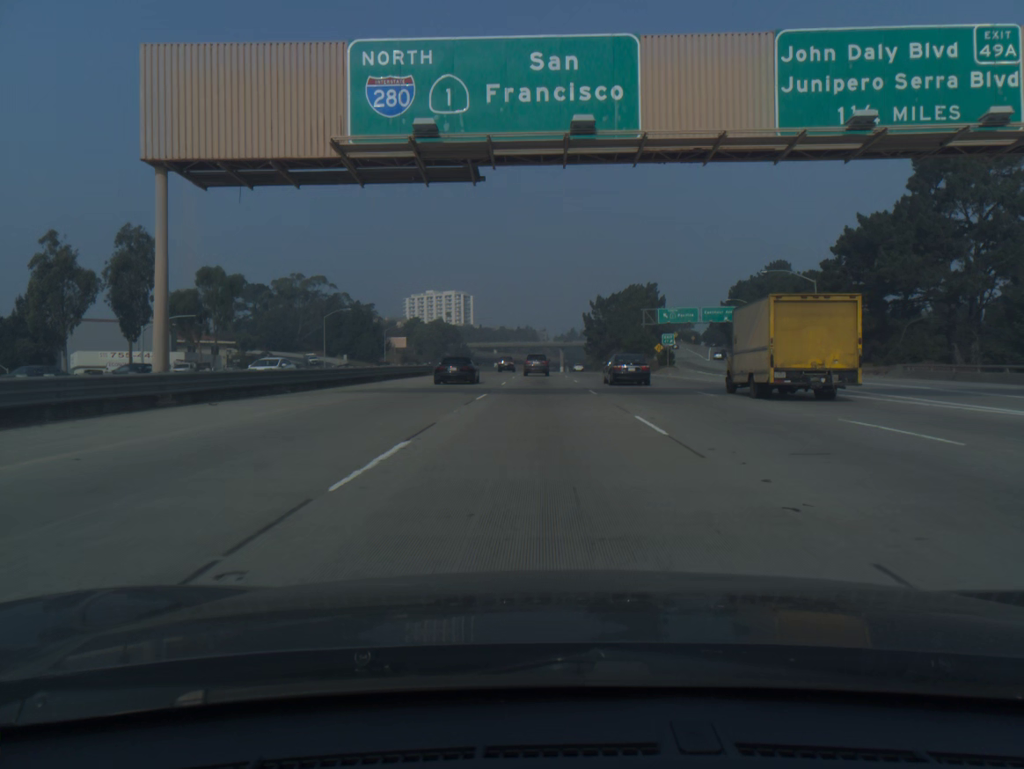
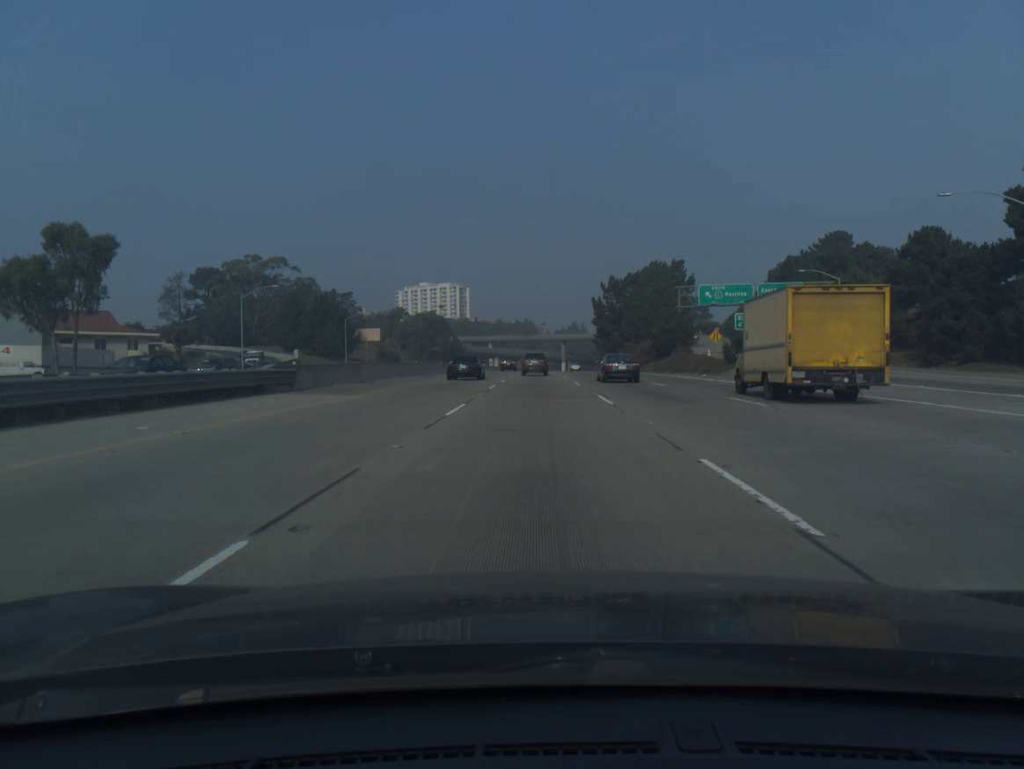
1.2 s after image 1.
(0.0, +35.6) m; 0°
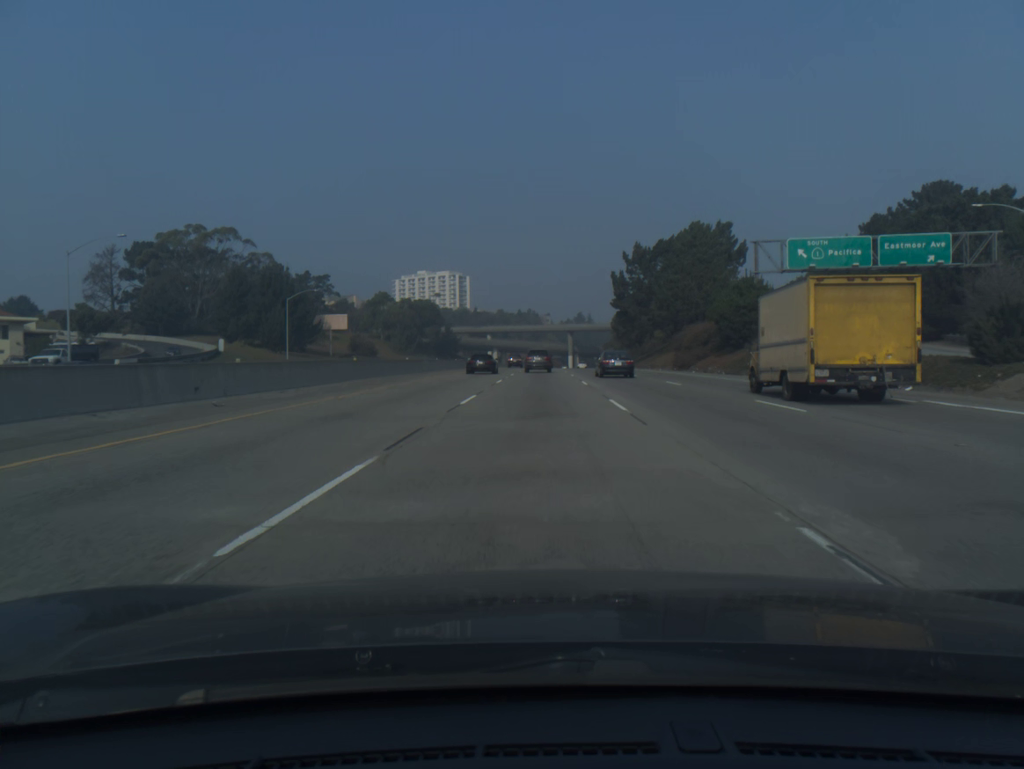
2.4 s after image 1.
(-0.1, +34.8) m; 0°
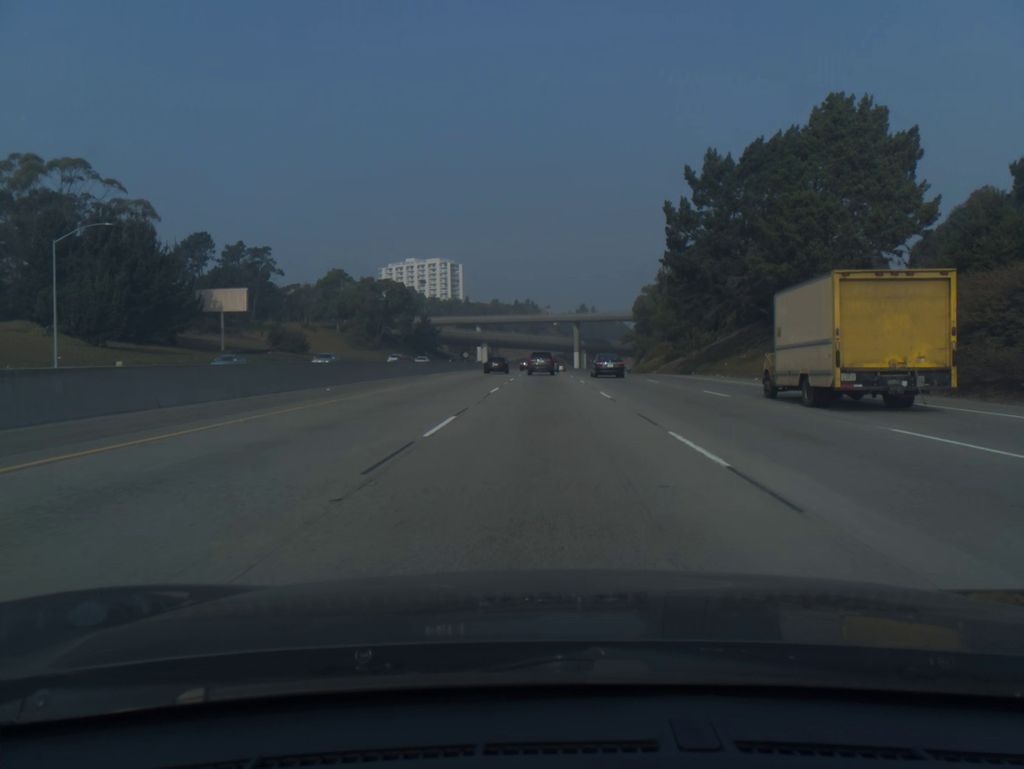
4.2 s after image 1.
(-0.1, +51.1) m; 0°
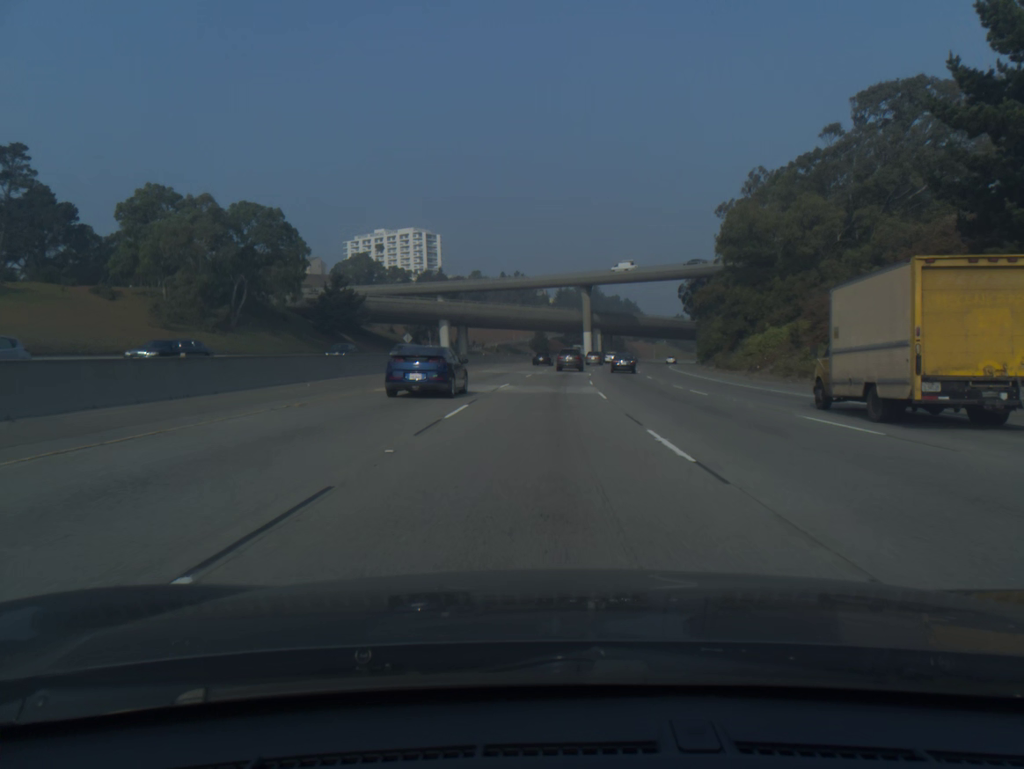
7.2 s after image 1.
(+0.4, +84.0) m; 0°
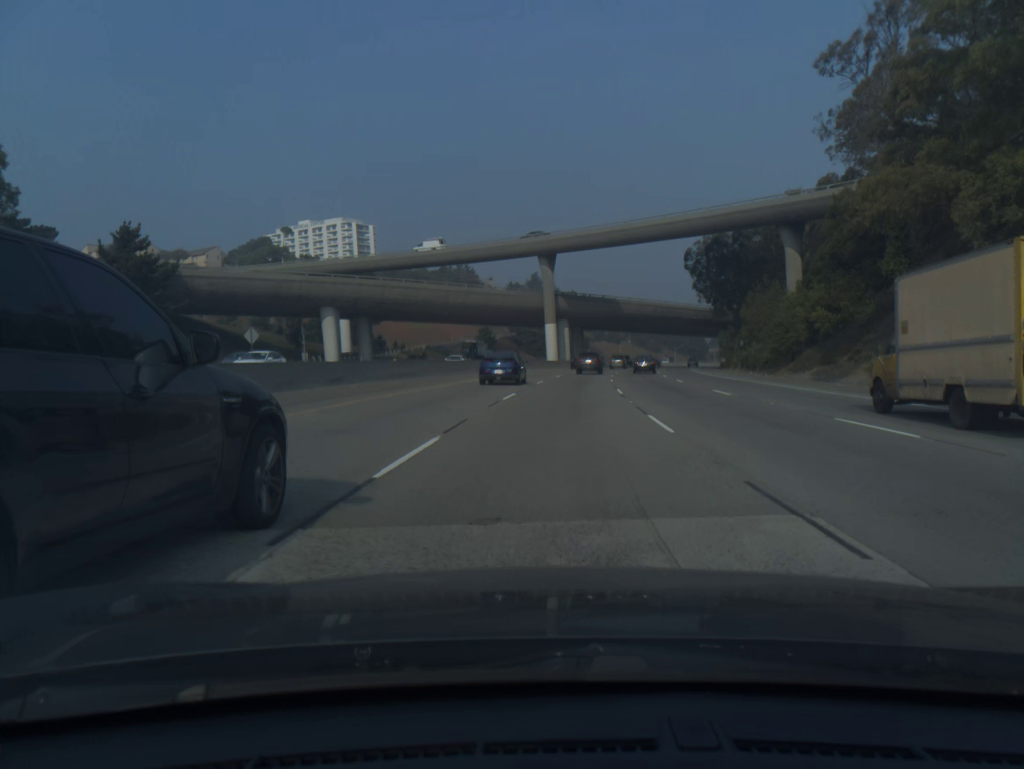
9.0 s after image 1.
(+1.2, +50.8) m; +3°
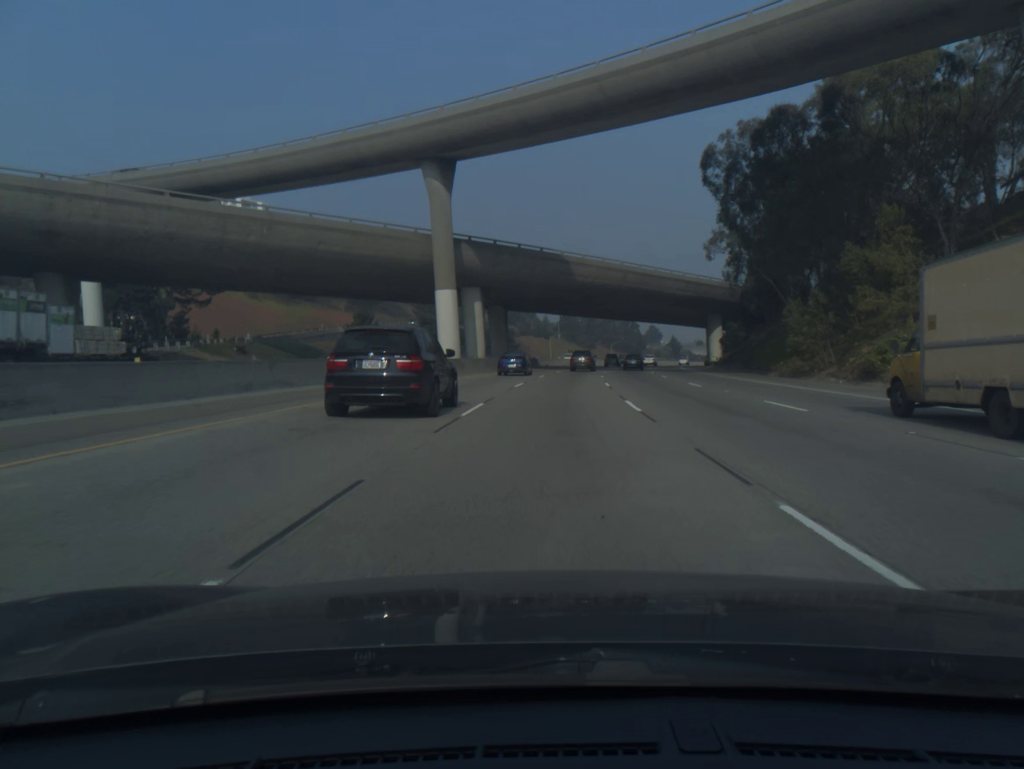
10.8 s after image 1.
(+2.5, +51.2) m; +5°
